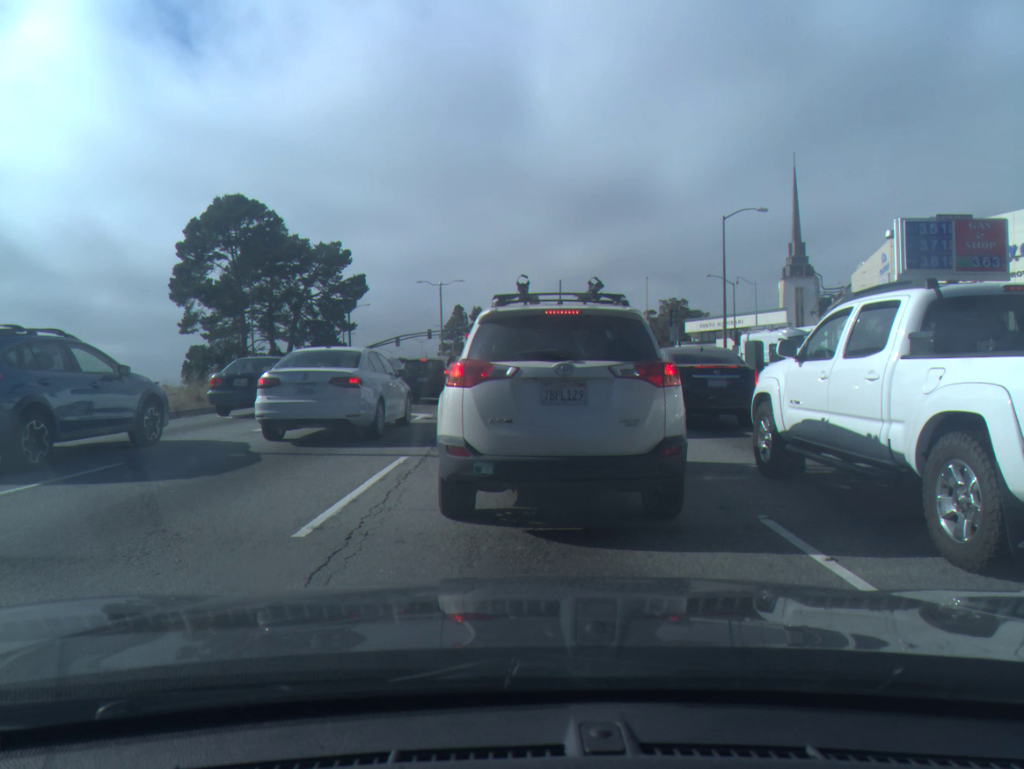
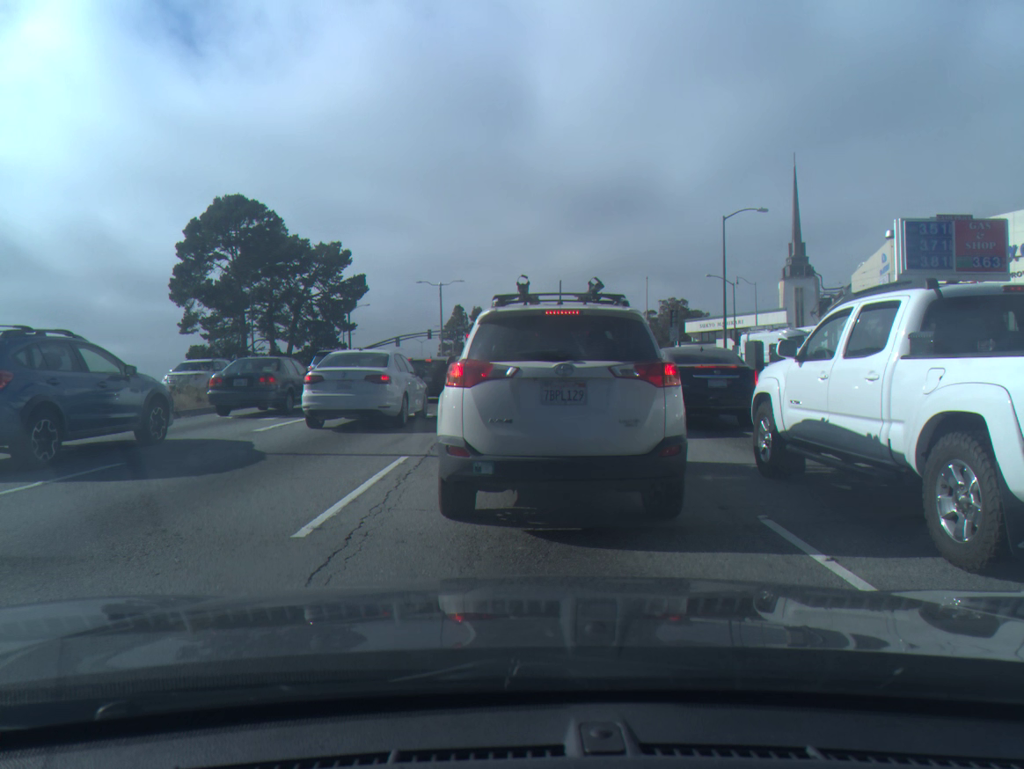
(0.0, 0.0) m; 0°
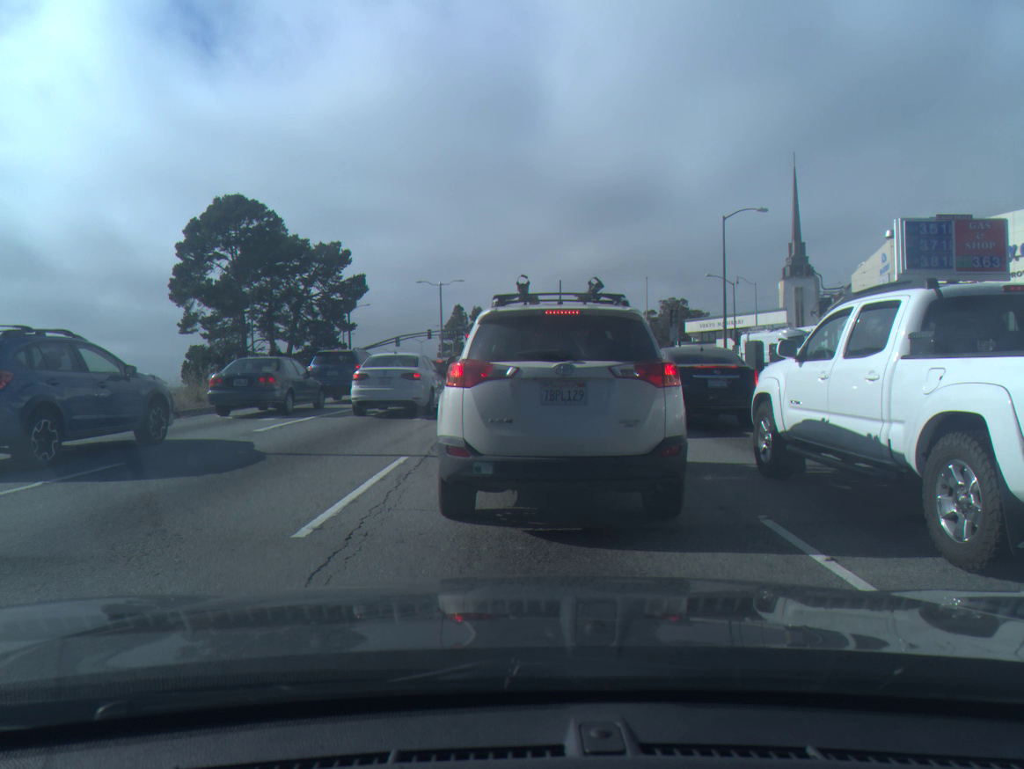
(0.0, 0.0) m; 0°
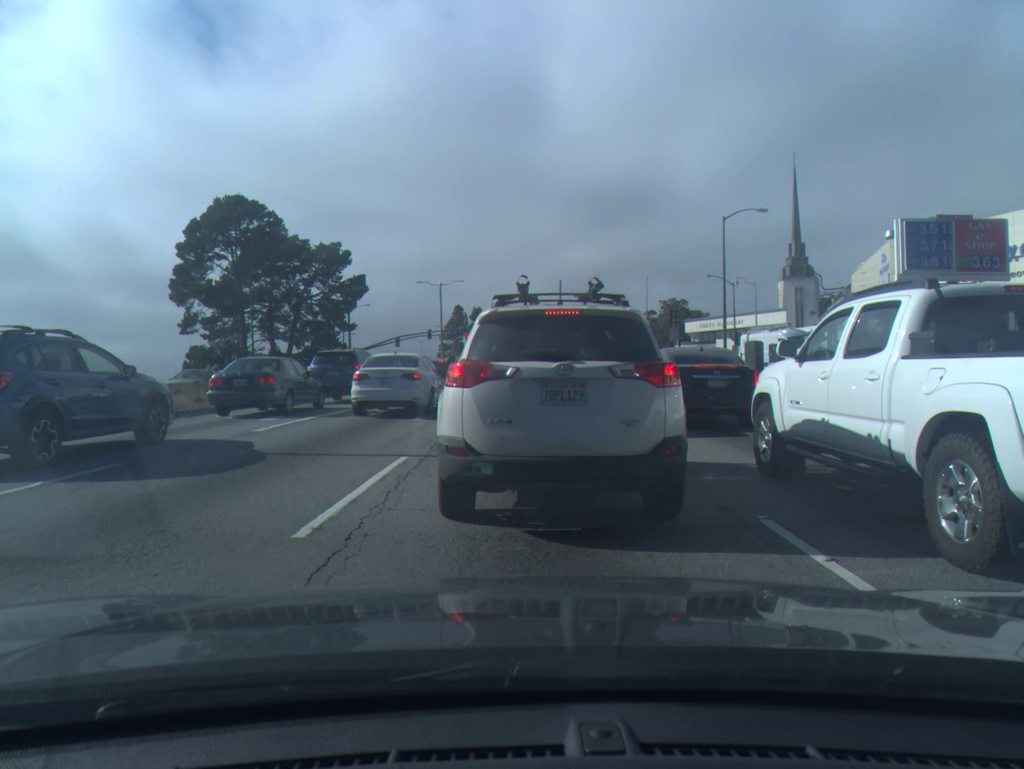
(0.0, 0.0) m; 0°
